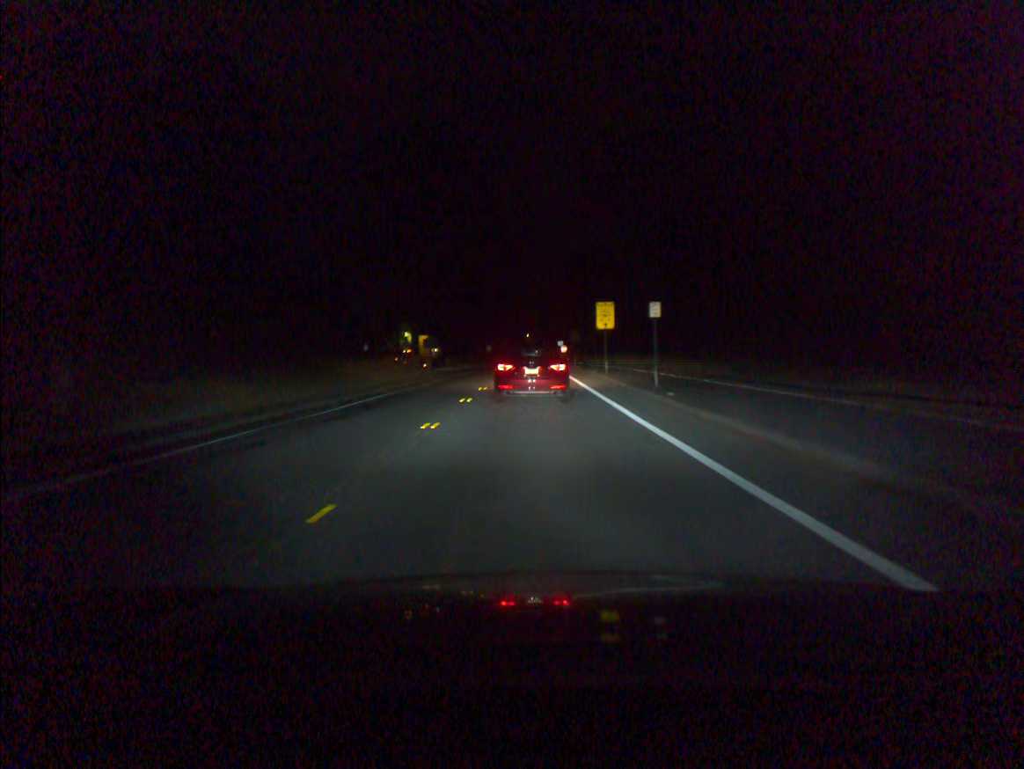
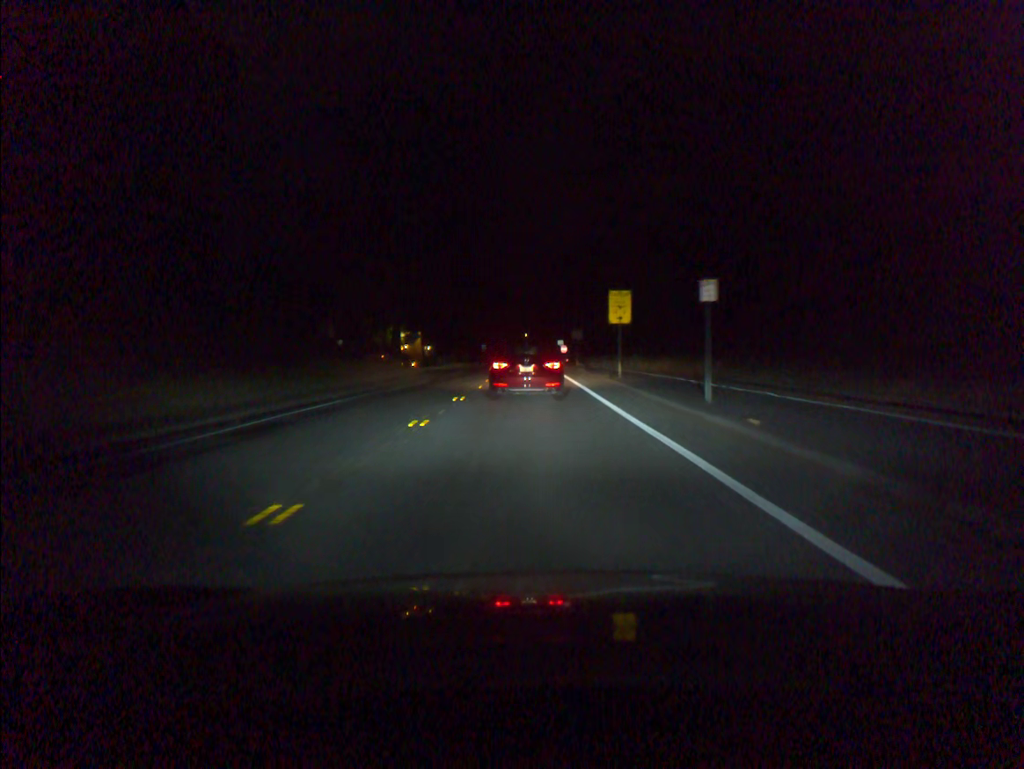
(0.0, +7.8) m; 0°
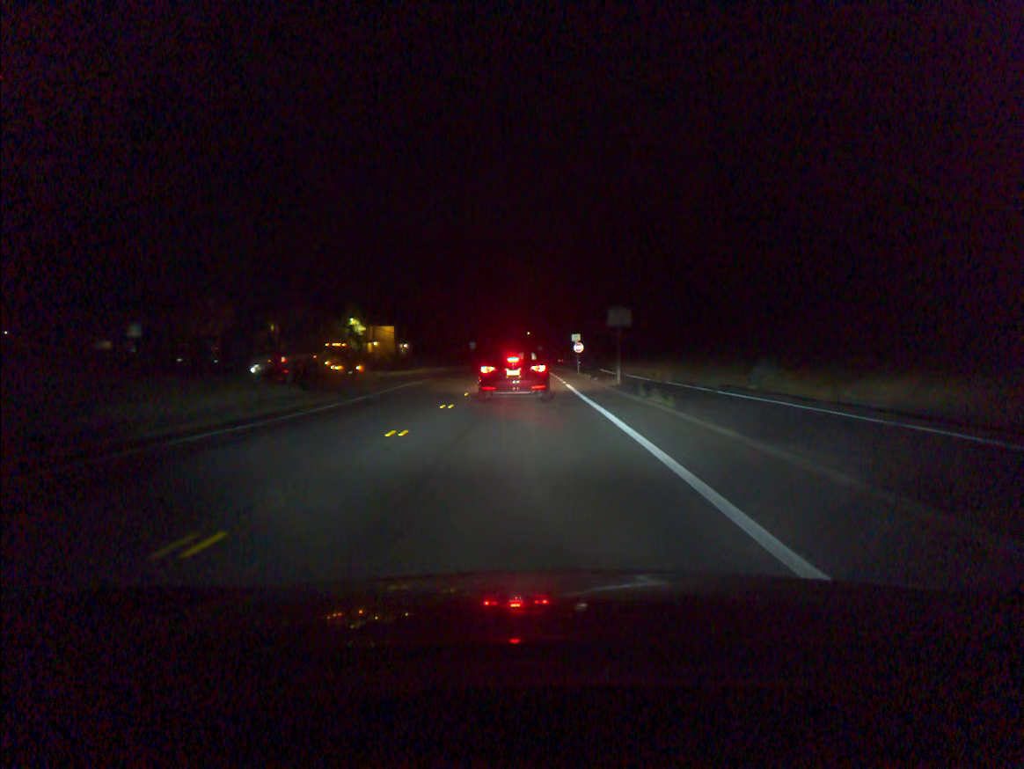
(-0.1, +30.2) m; 0°
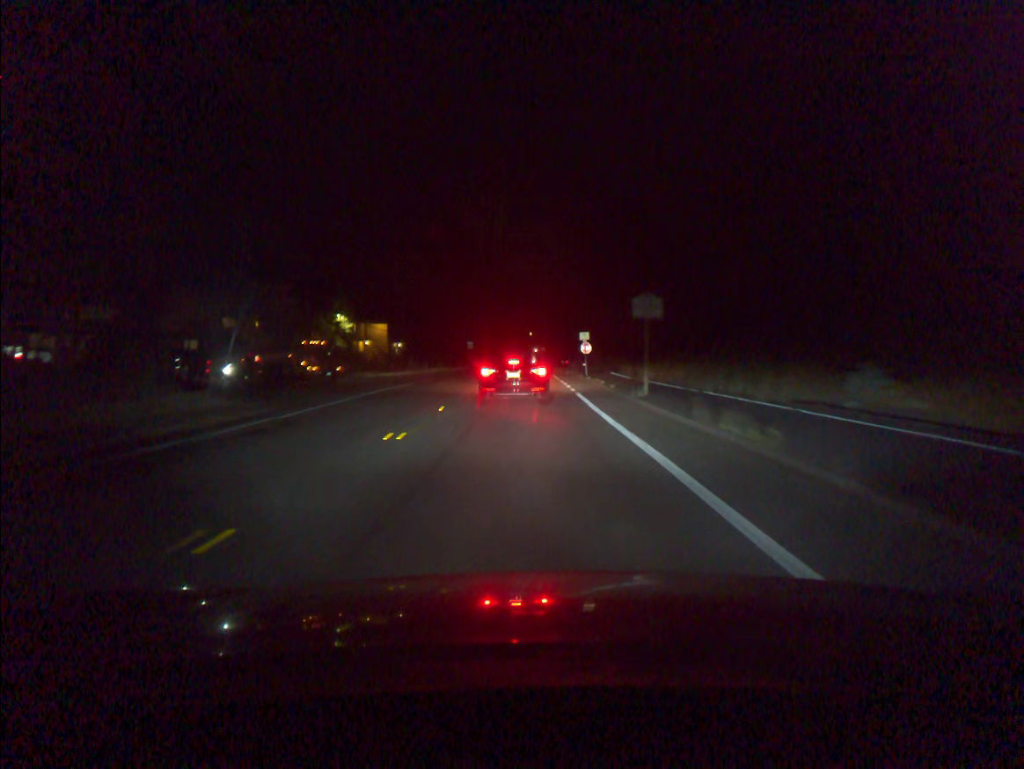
(0.0, +7.2) m; 0°
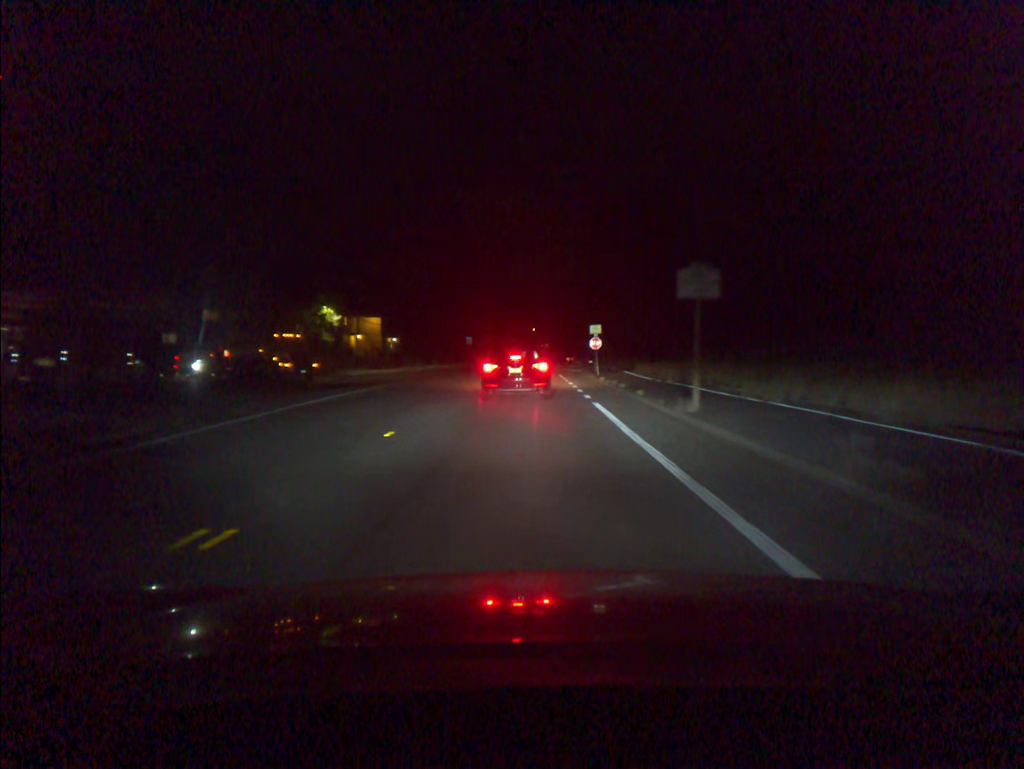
(0.0, +7.1) m; 0°
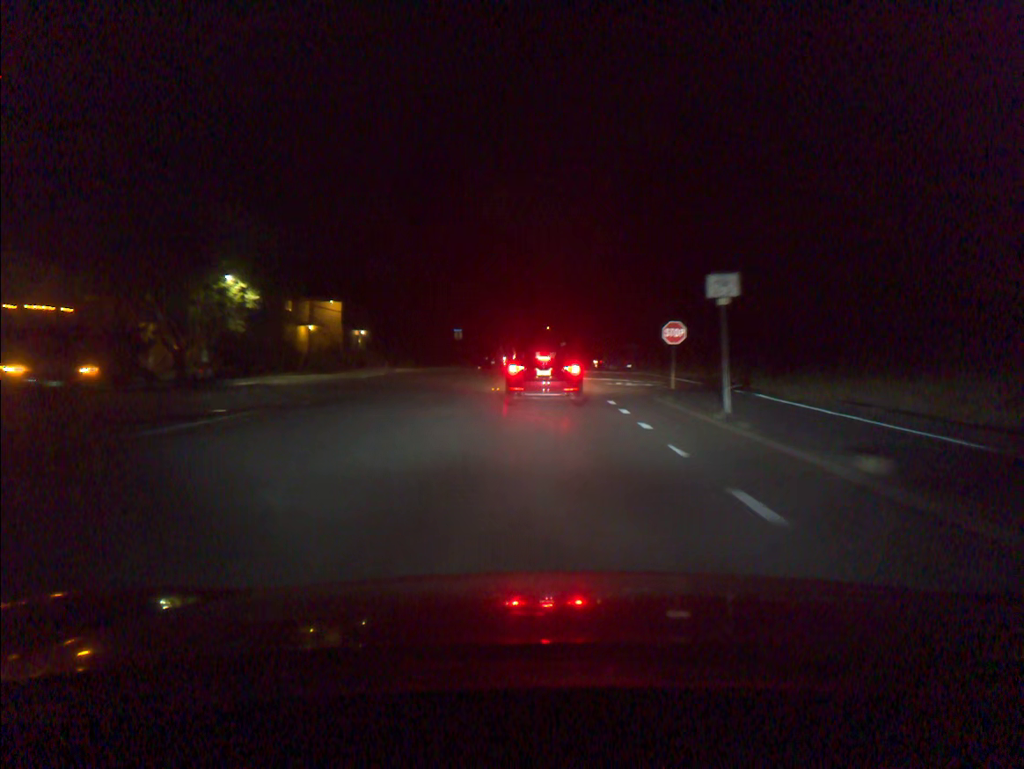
(-0.3, +27.2) m; -1°
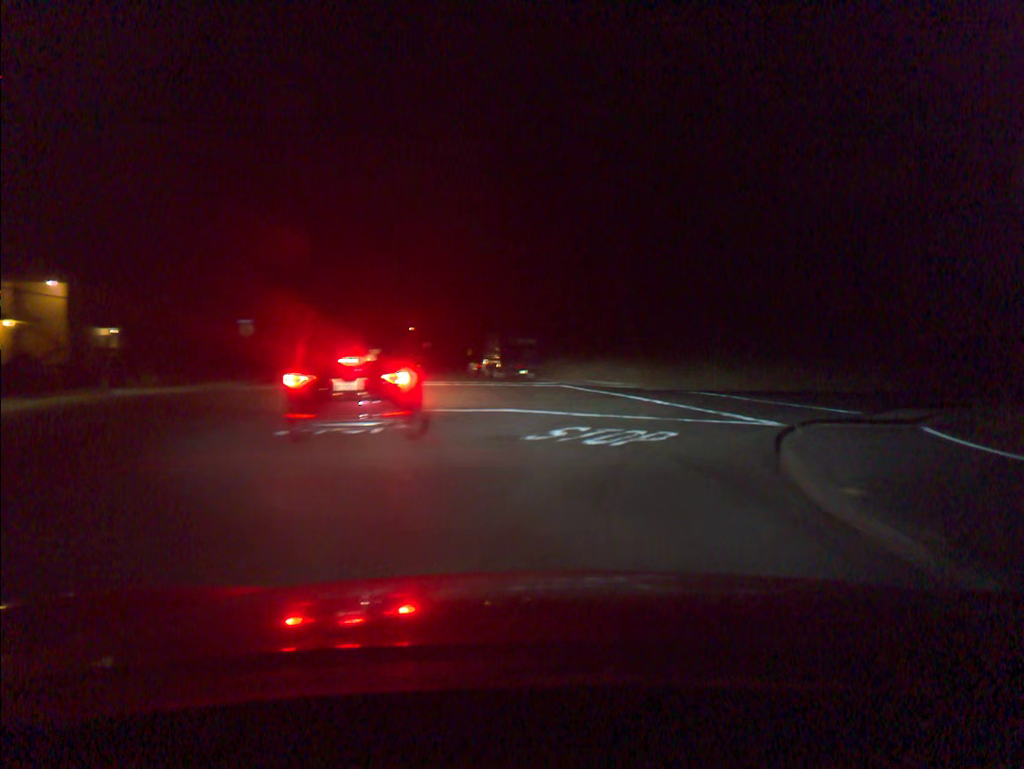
(+1.3, +24.4) m; +11°
